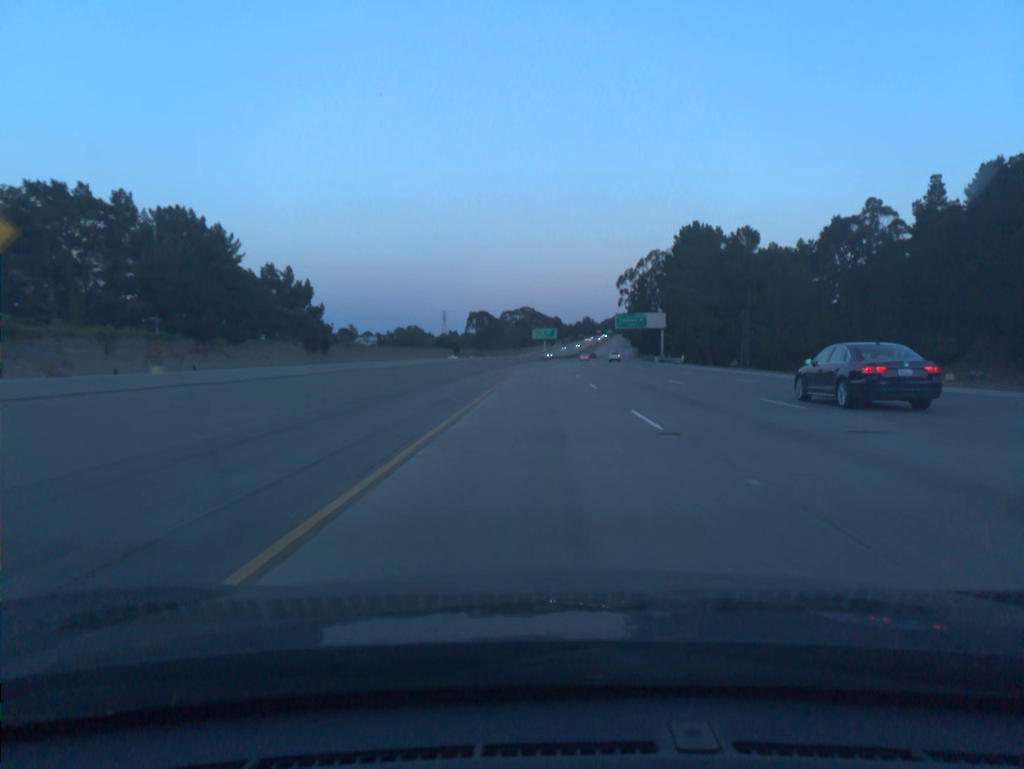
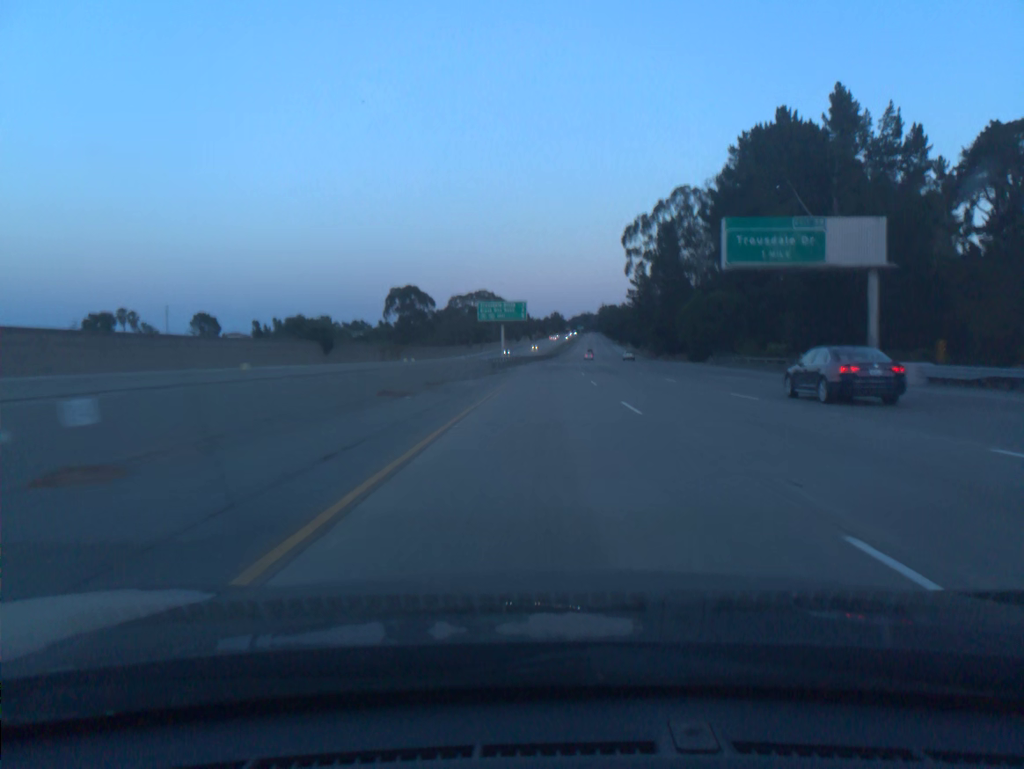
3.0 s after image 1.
(+1.5, +98.5) m; +2°
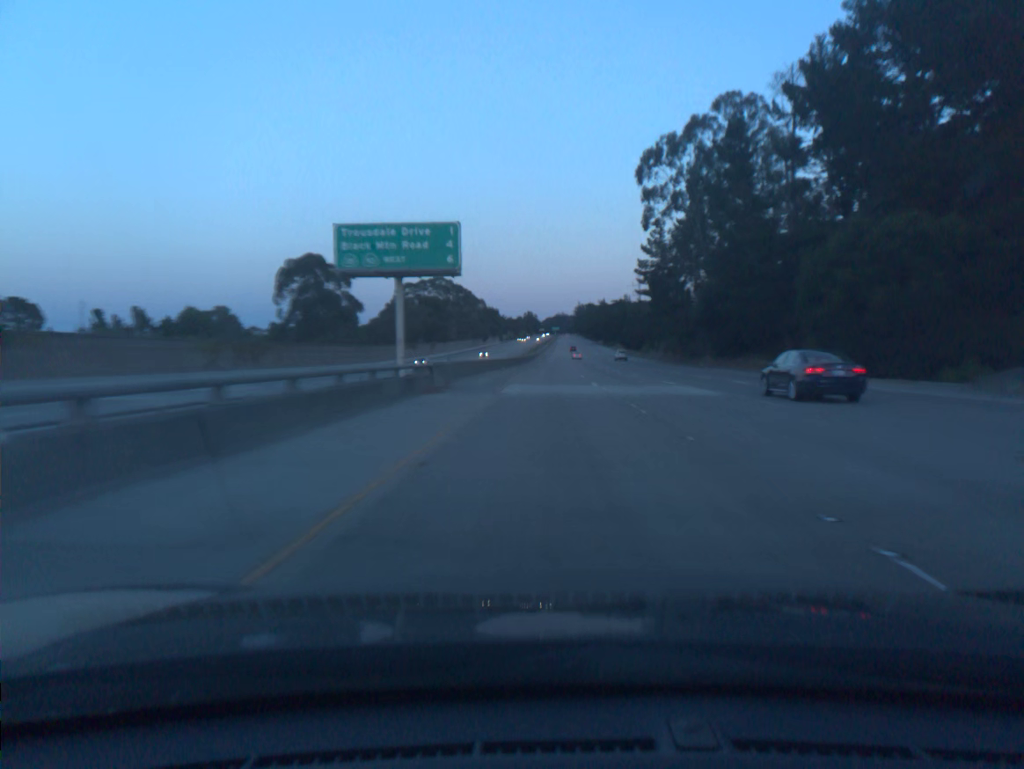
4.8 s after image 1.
(+1.0, +58.9) m; +2°
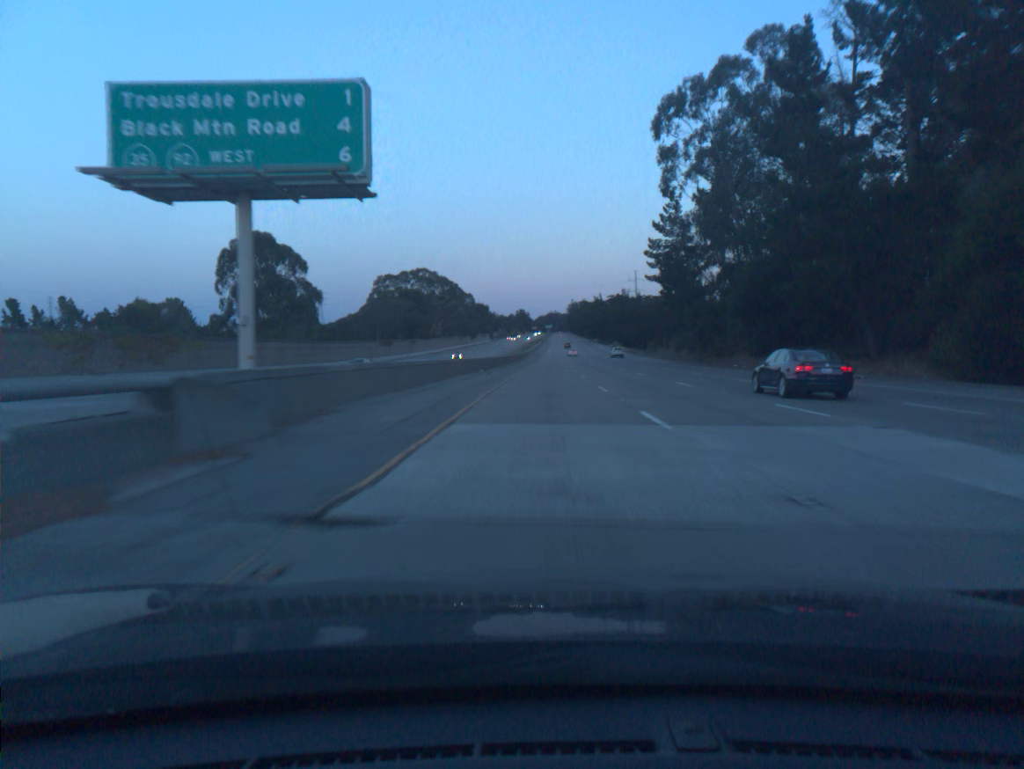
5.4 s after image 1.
(+0.1, +19.6) m; +1°
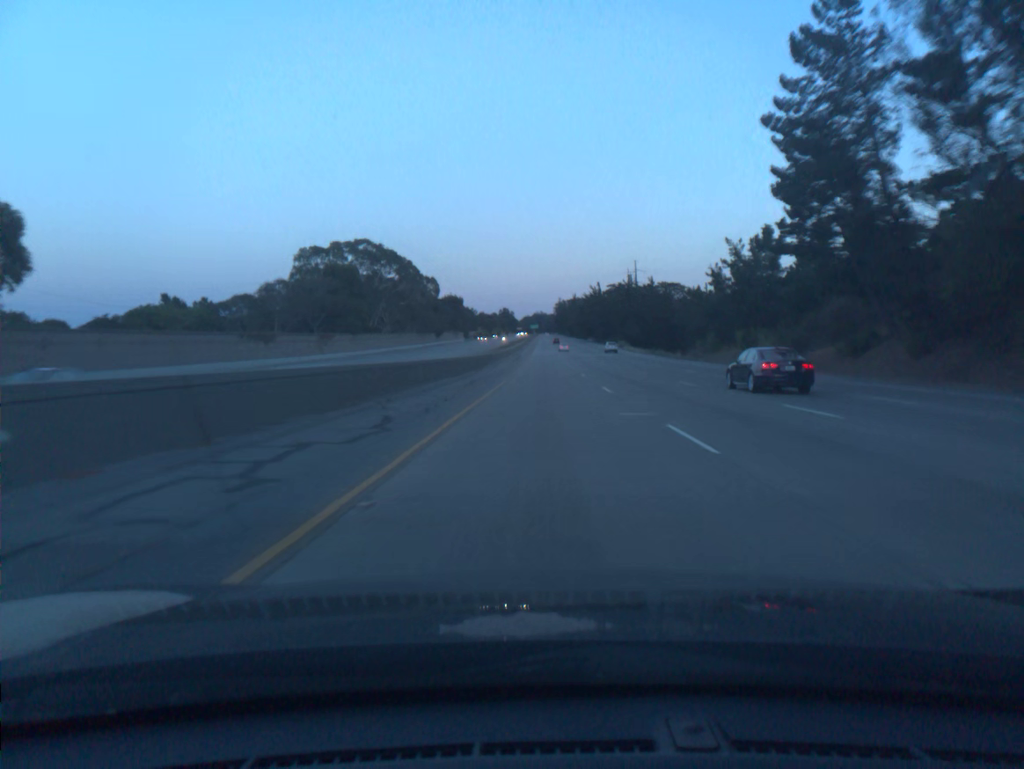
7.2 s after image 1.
(+0.6, +58.8) m; +1°
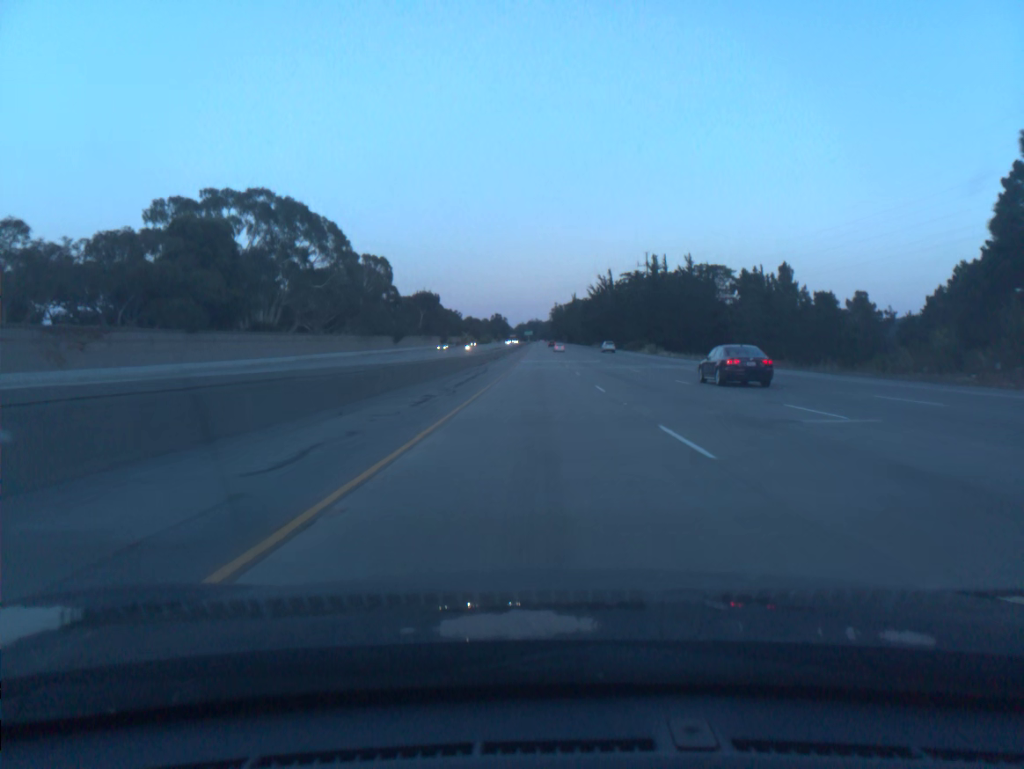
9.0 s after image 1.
(+0.3, +58.9) m; 0°
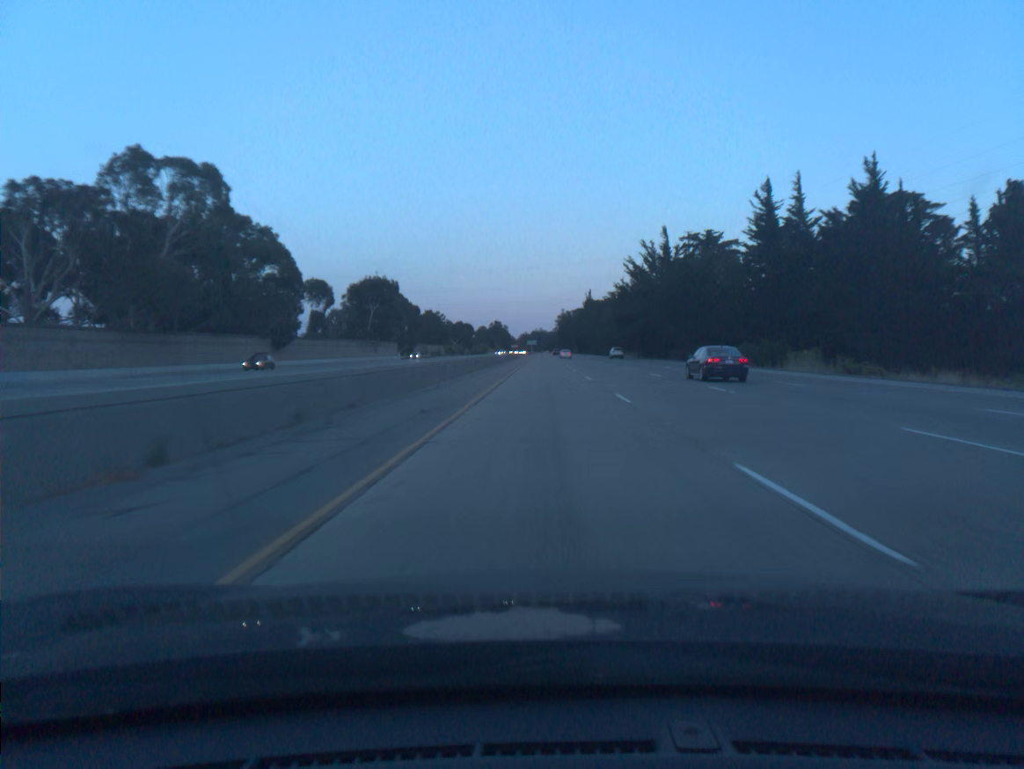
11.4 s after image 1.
(-0.3, +78.1) m; 0°
